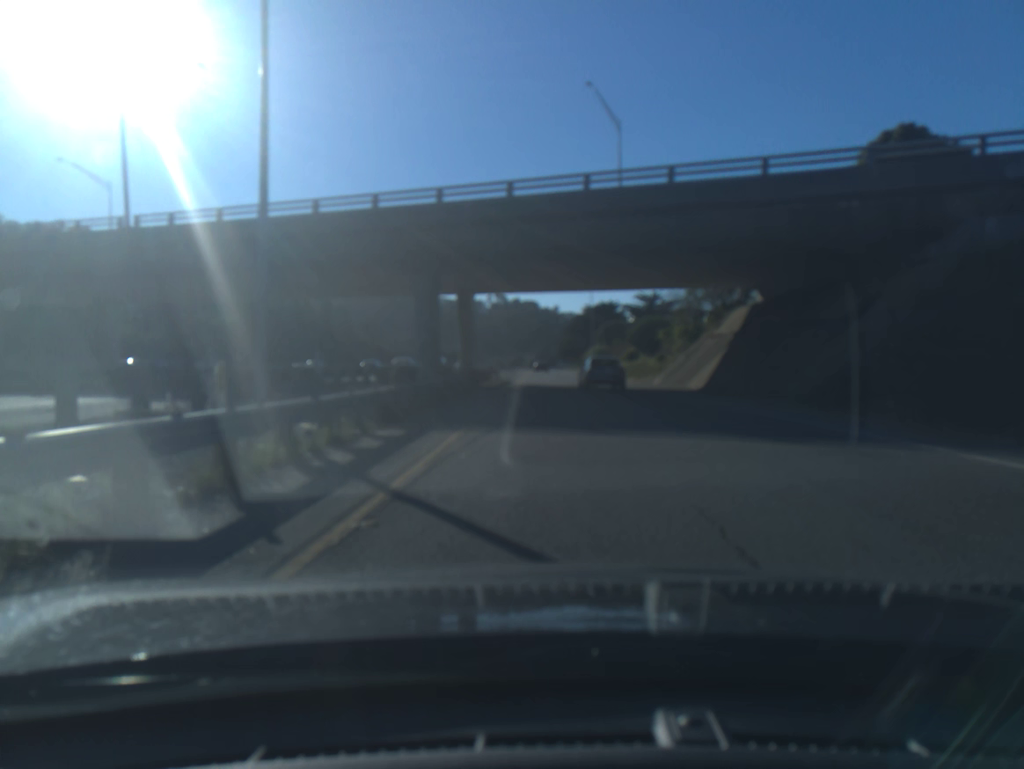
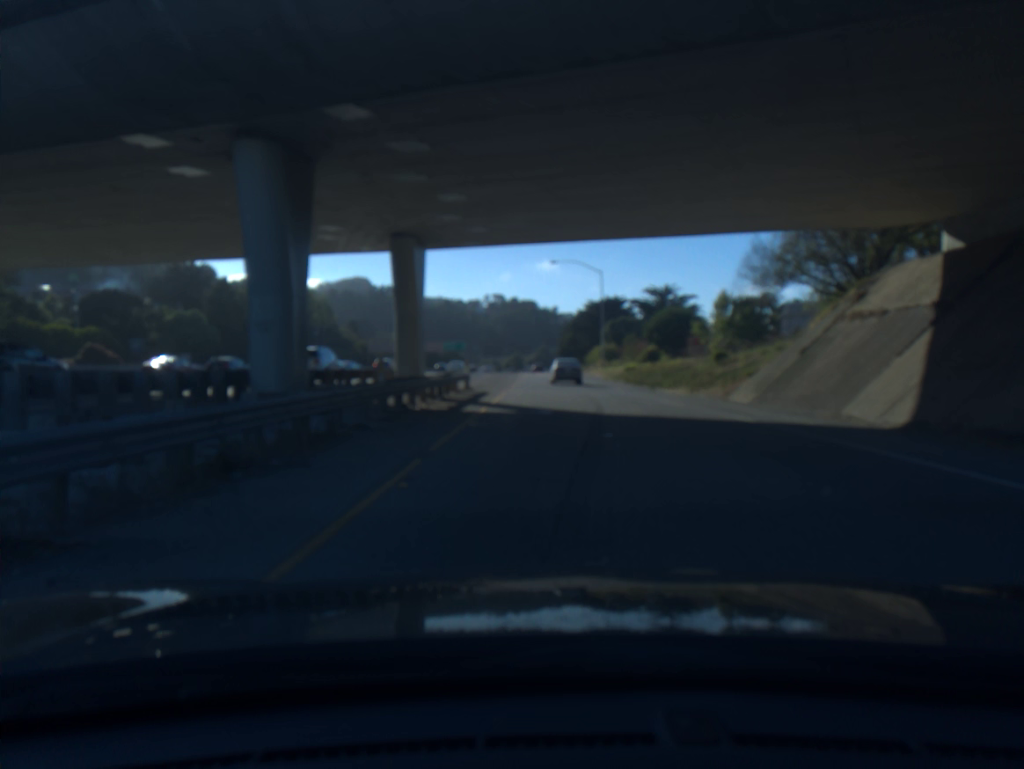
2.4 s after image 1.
(-0.1, +19.7) m; 0°
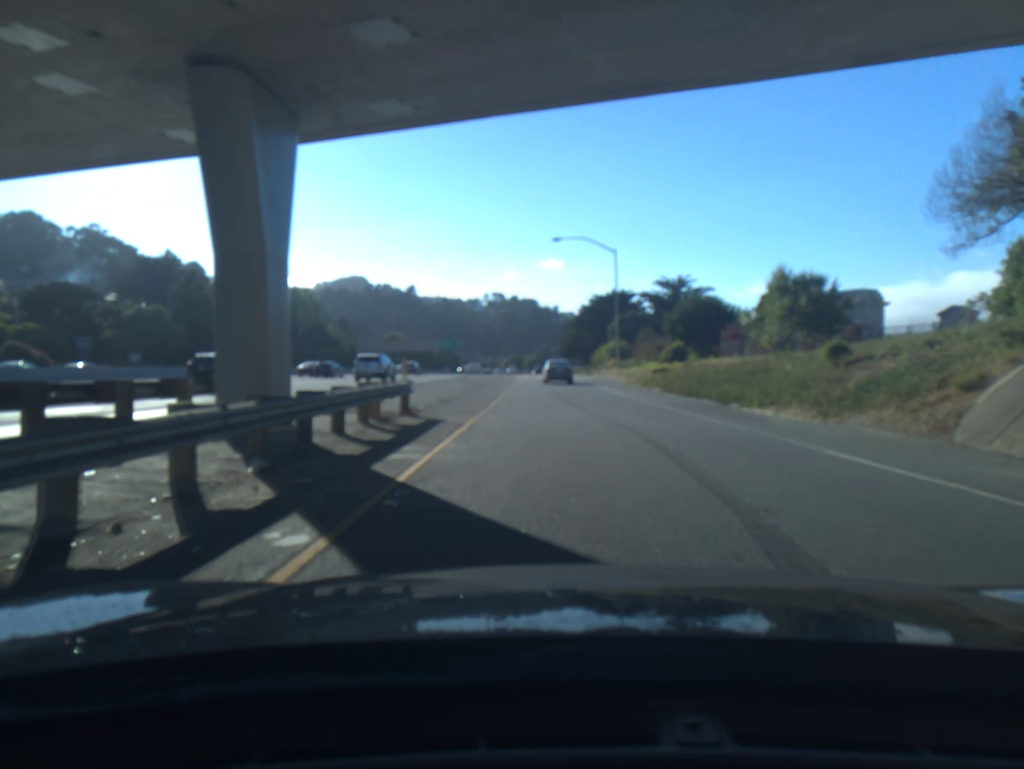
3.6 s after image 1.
(0.0, +15.0) m; 0°
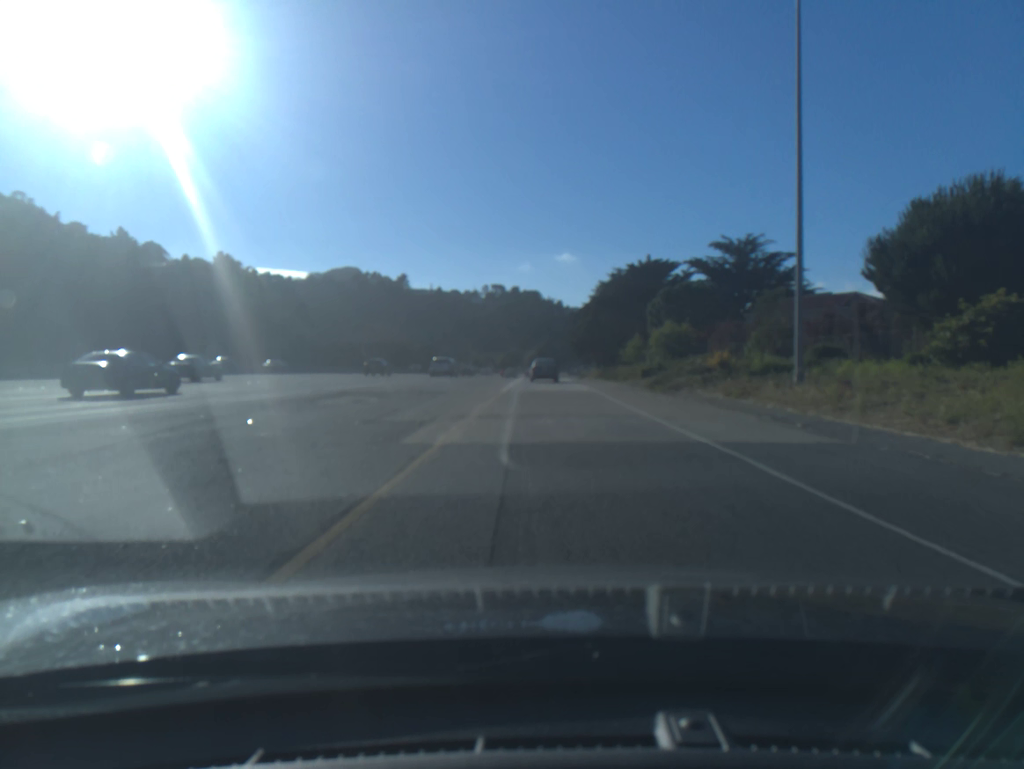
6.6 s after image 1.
(-0.3, +47.2) m; -1°
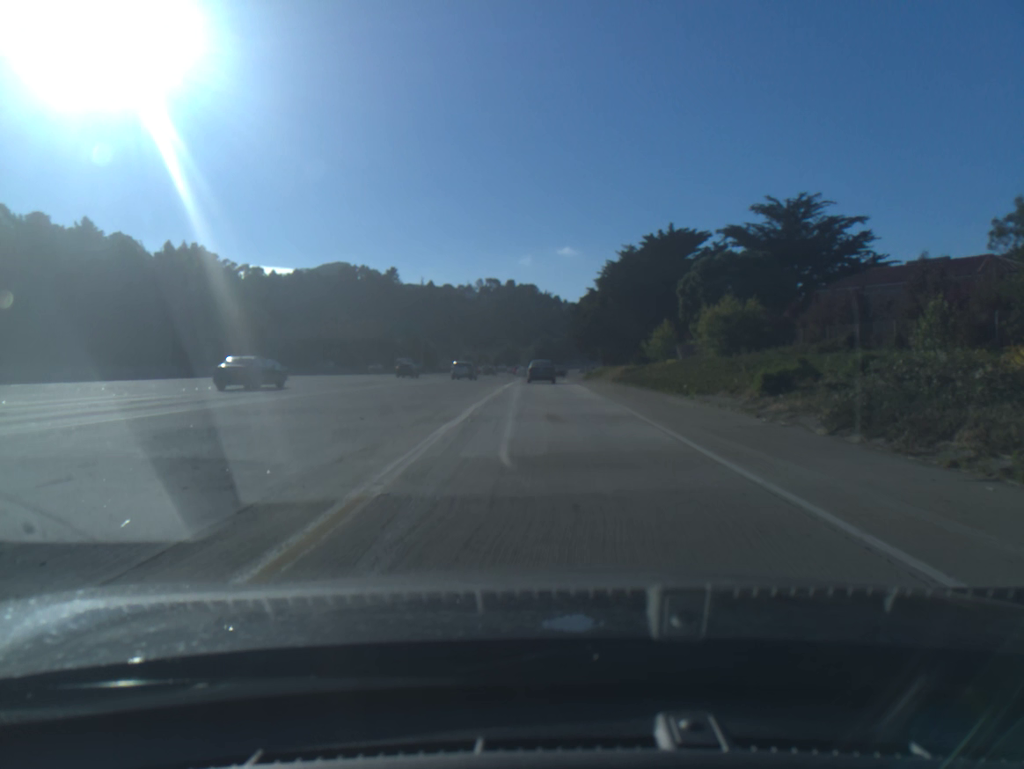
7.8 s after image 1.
(+0.1, +22.2) m; 0°
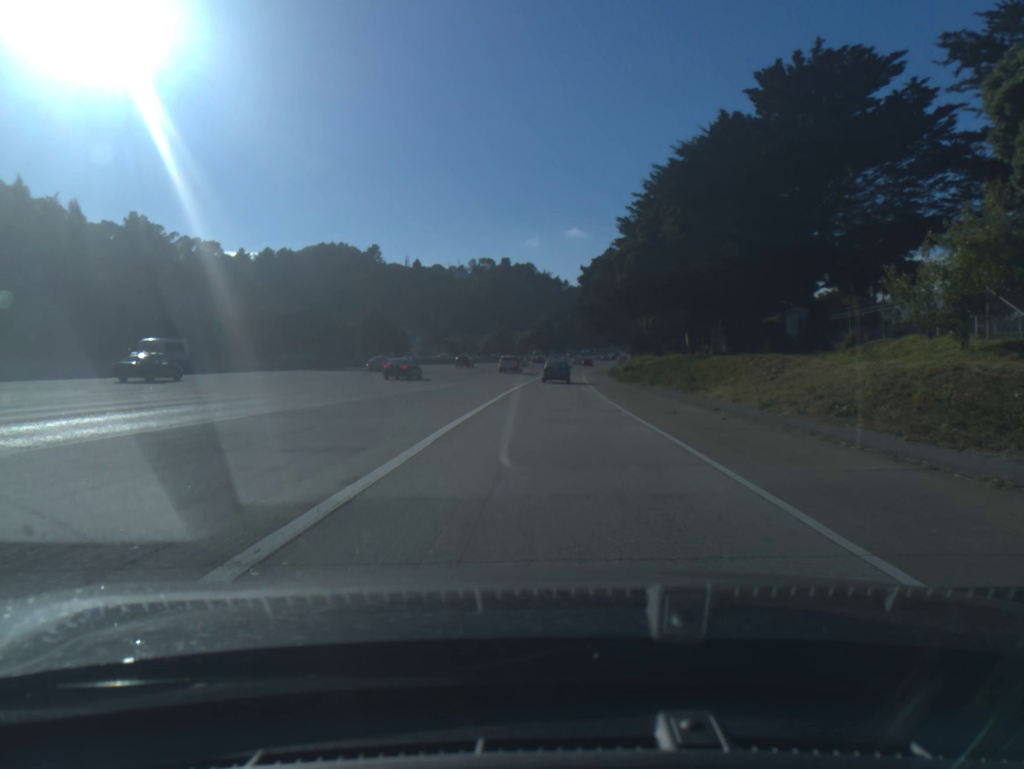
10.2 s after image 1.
(0.0, +48.9) m; 0°
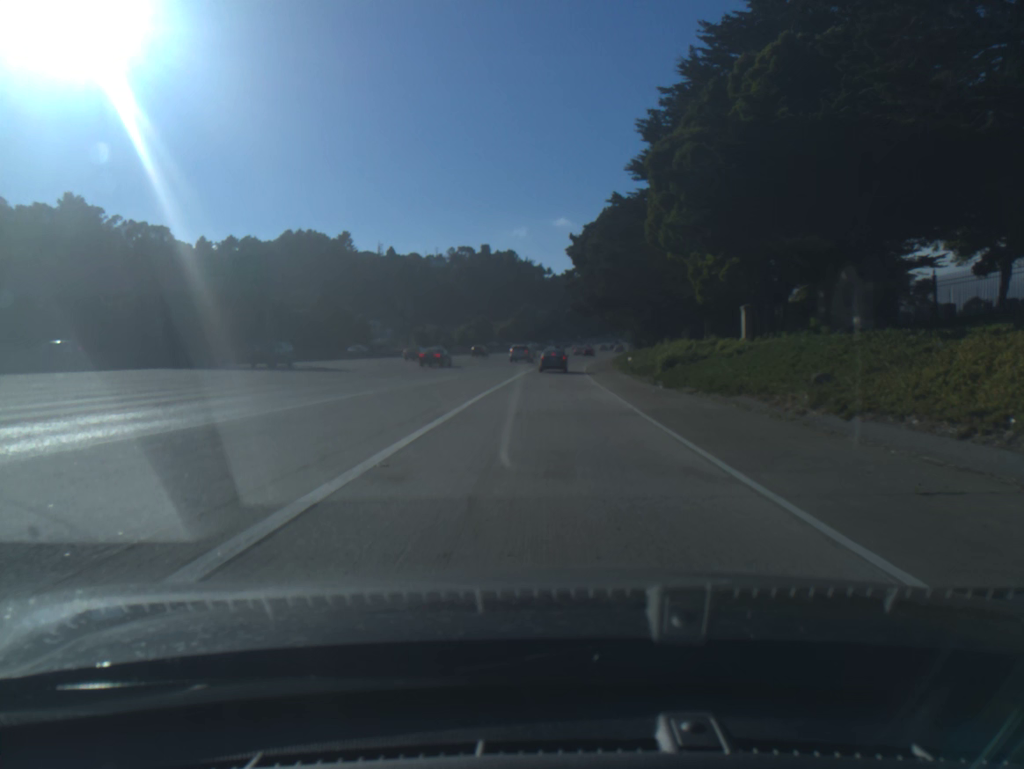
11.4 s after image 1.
(+0.2, +25.7) m; +1°
